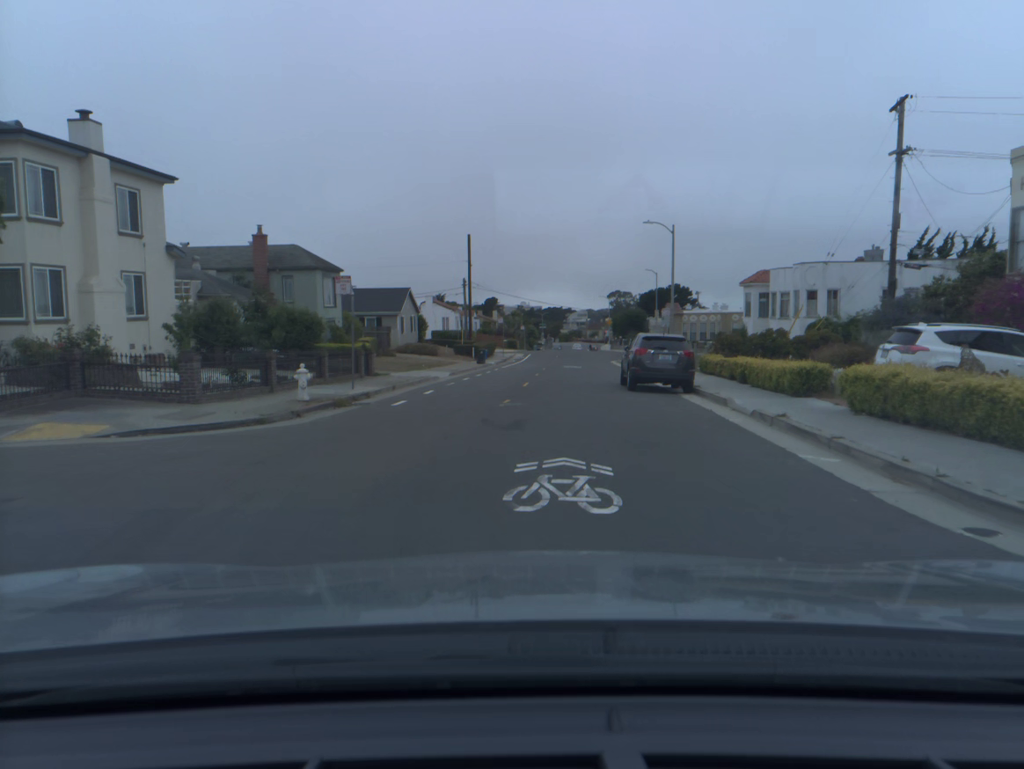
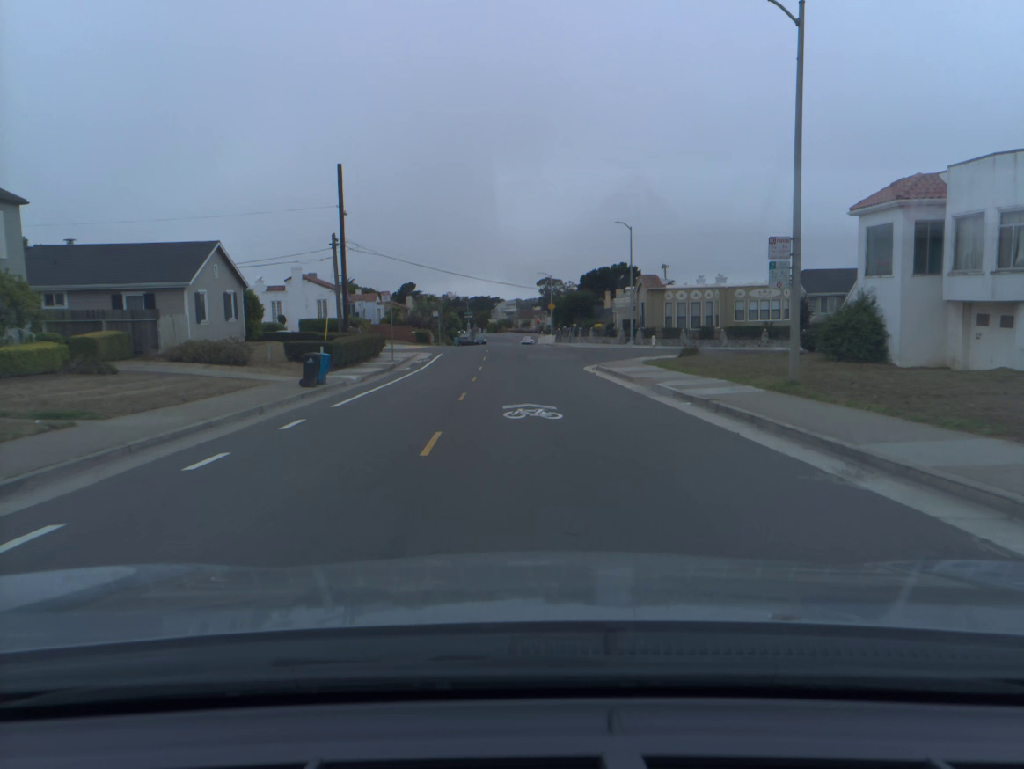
(+1.1, +29.1) m; +5°
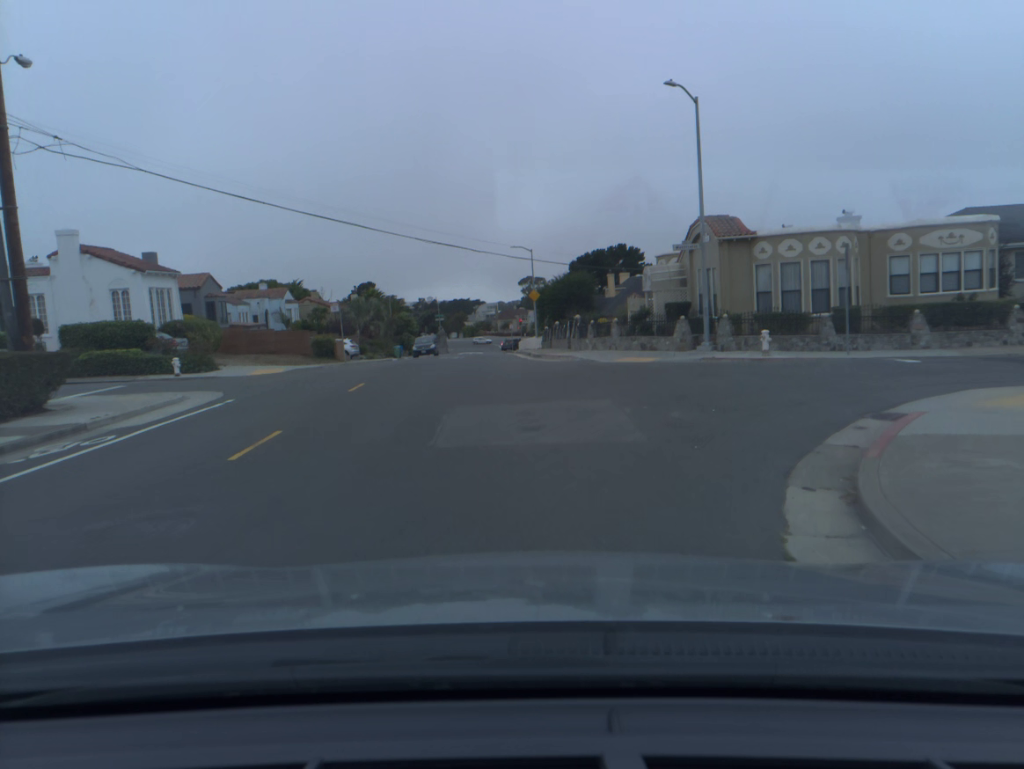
(+1.0, +30.4) m; +1°
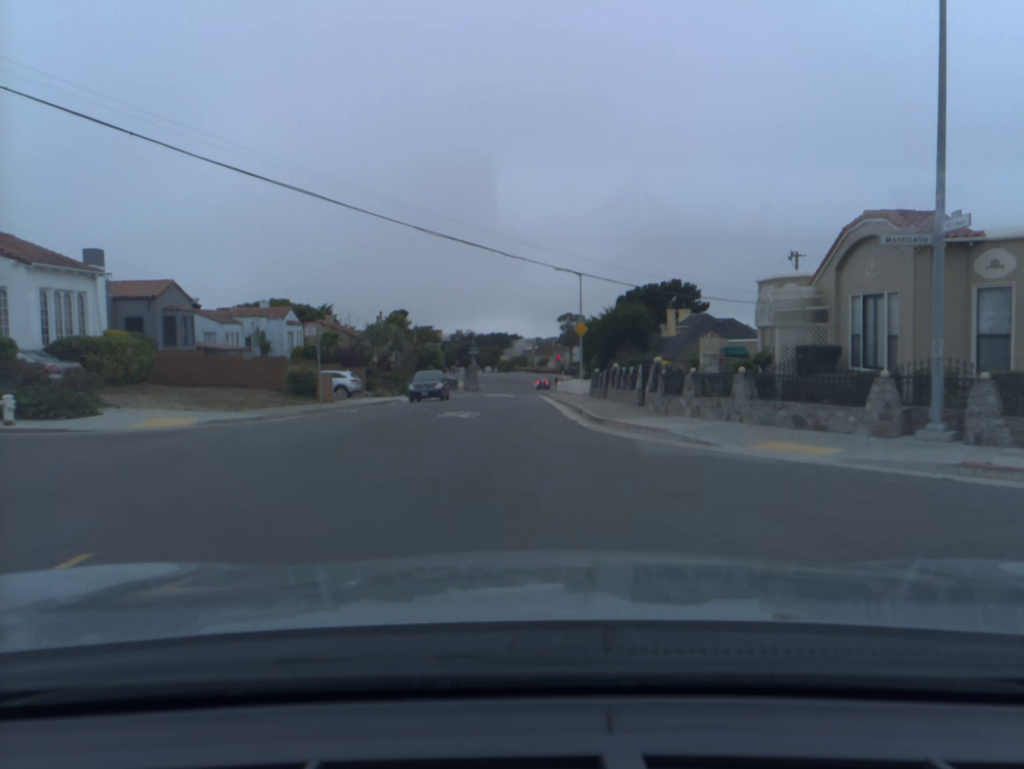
(-0.4, +12.7) m; -3°
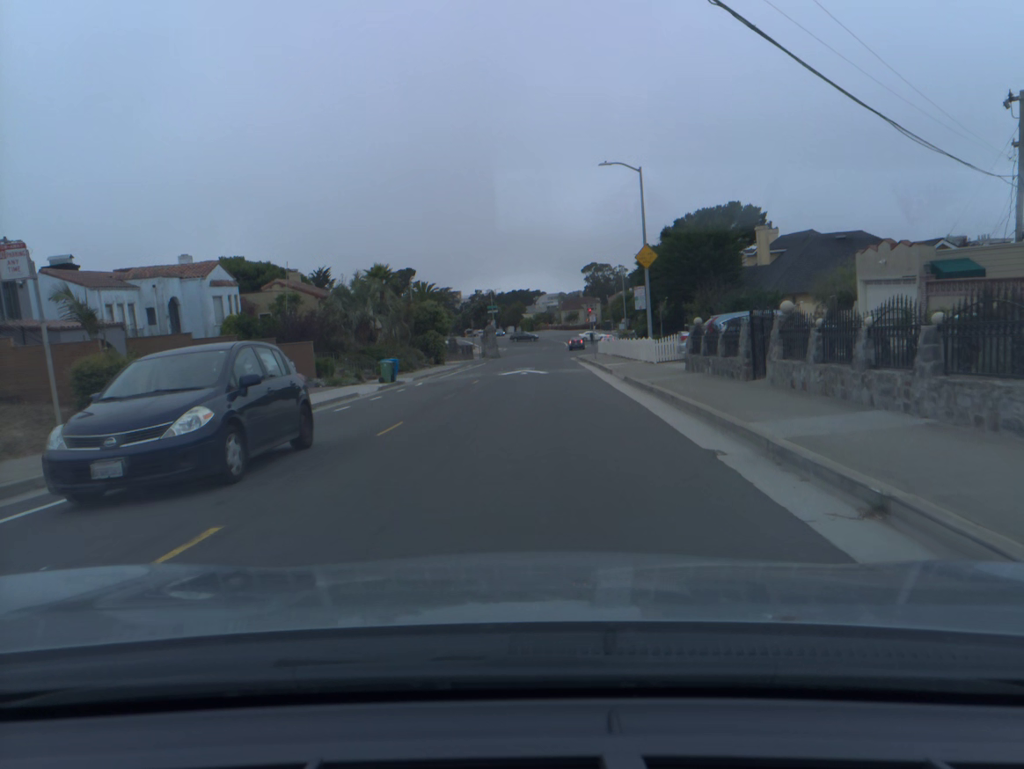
(-0.2, +19.0) m; -1°
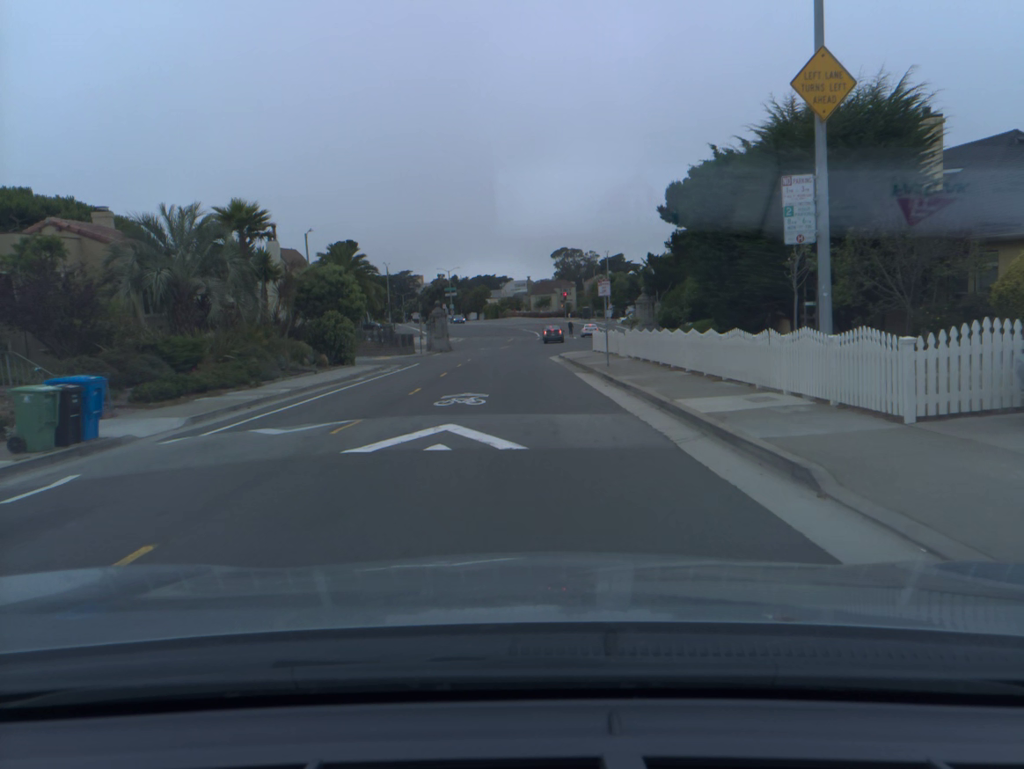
(+0.5, +23.1) m; +2°
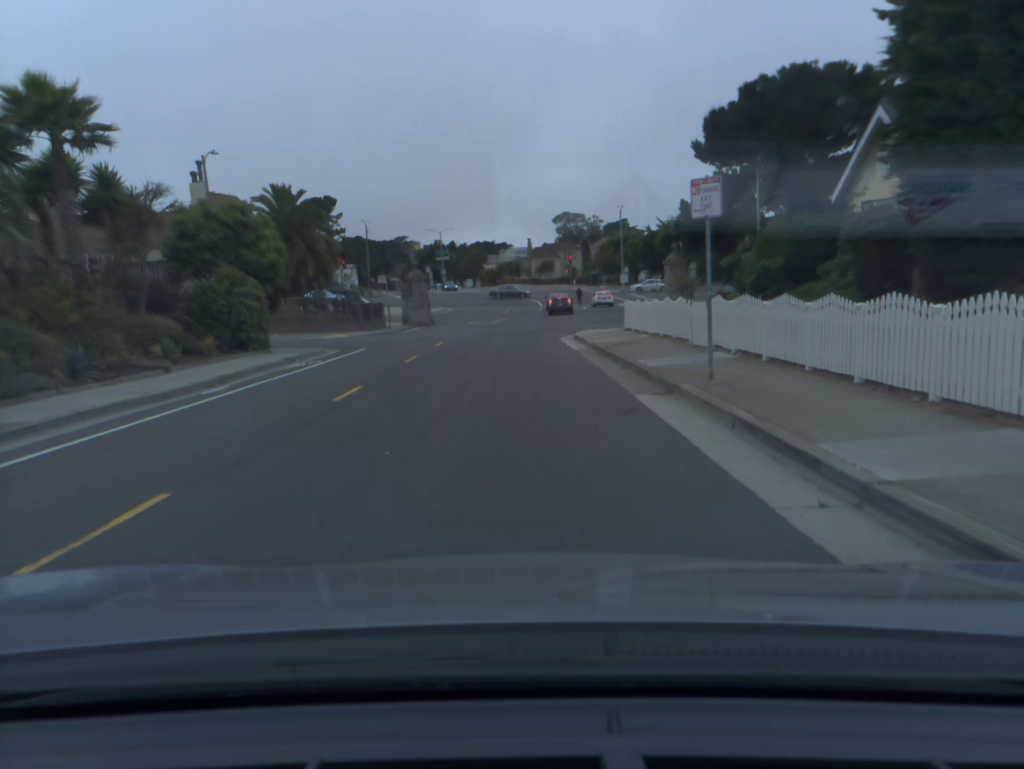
(0.0, +14.2) m; 0°
